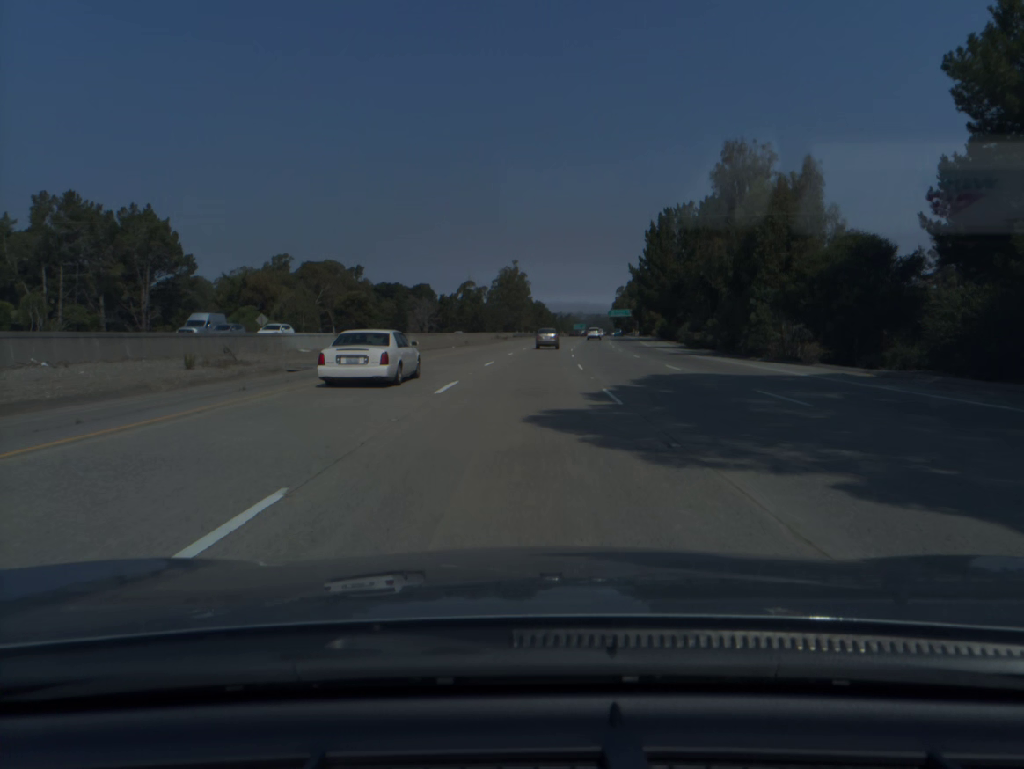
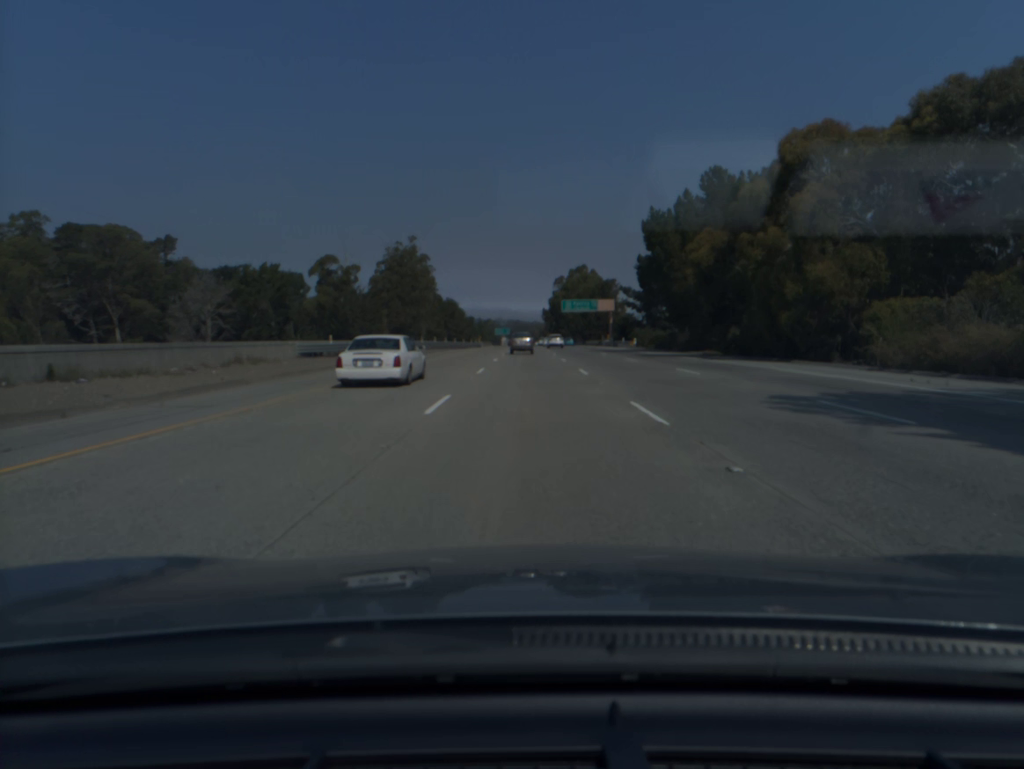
(+5.6, +105.8) m; +6°
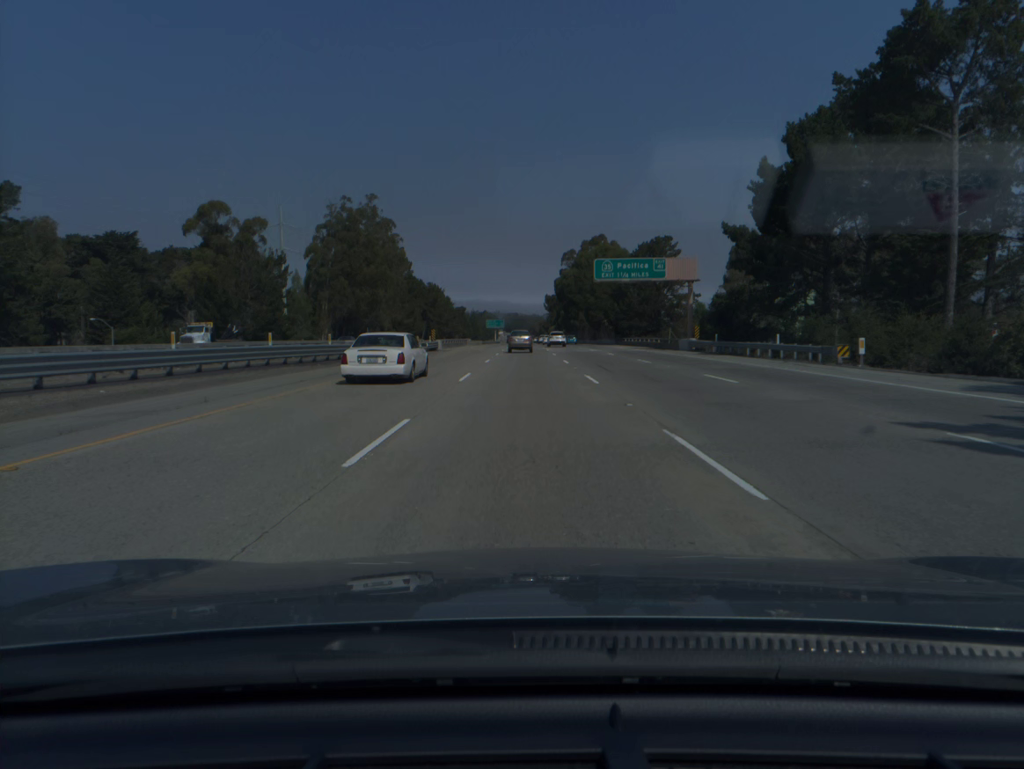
(+0.3, +63.9) m; 0°
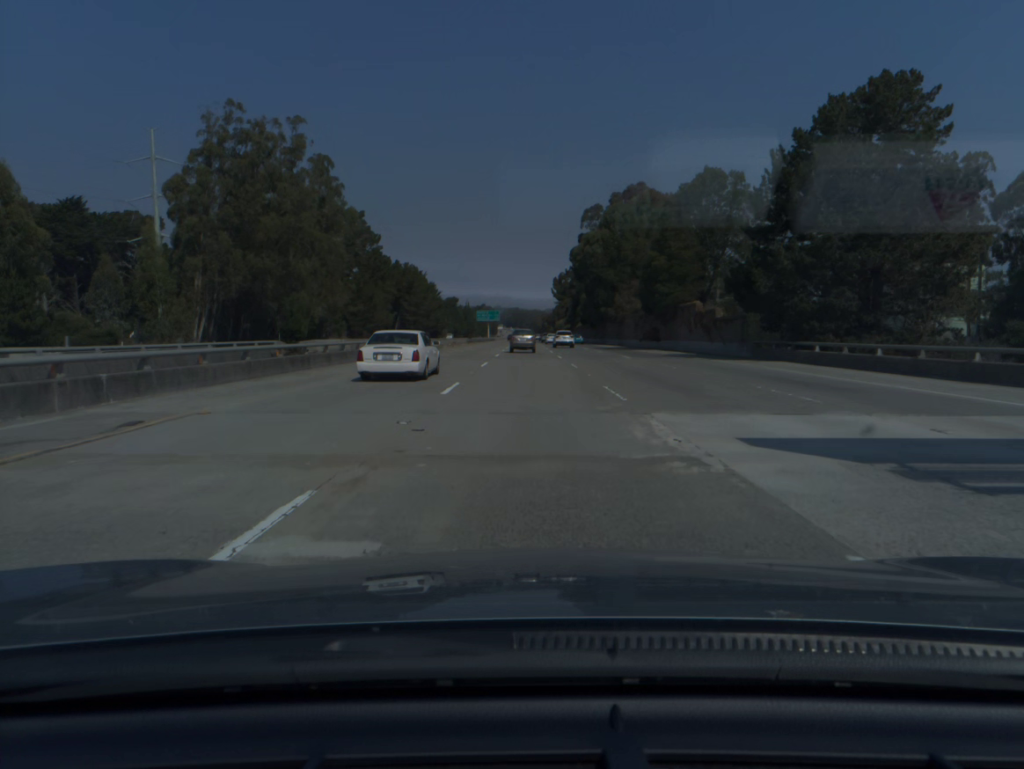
(-0.1, +64.2) m; 0°
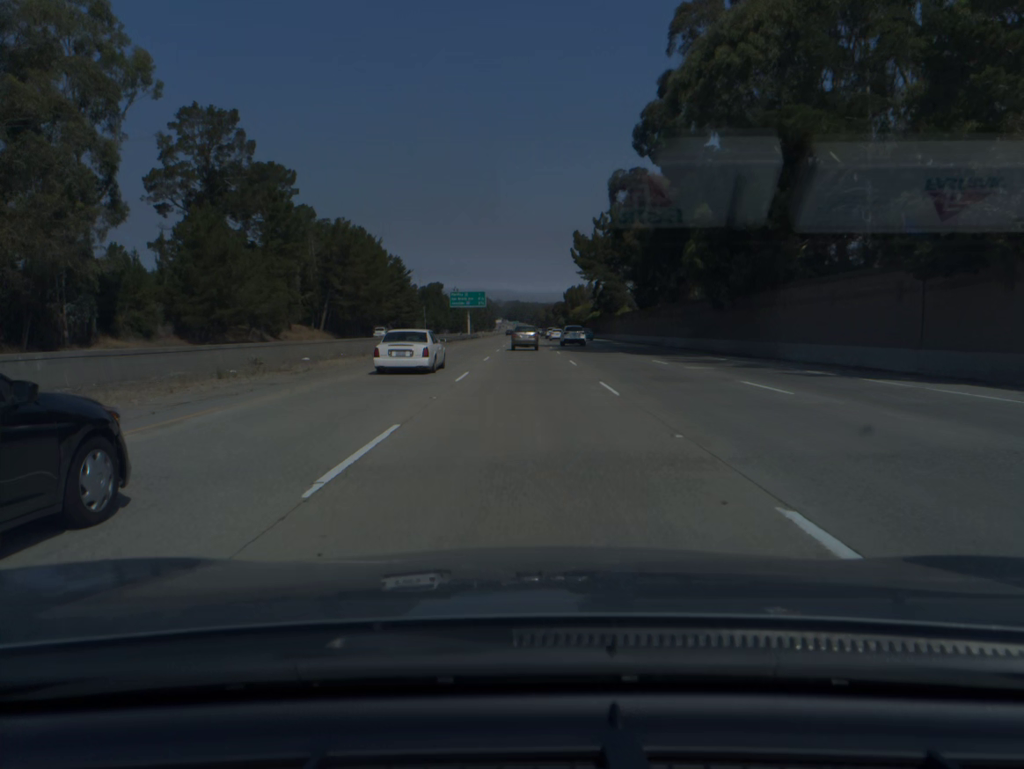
(+0.1, +83.9) m; 0°
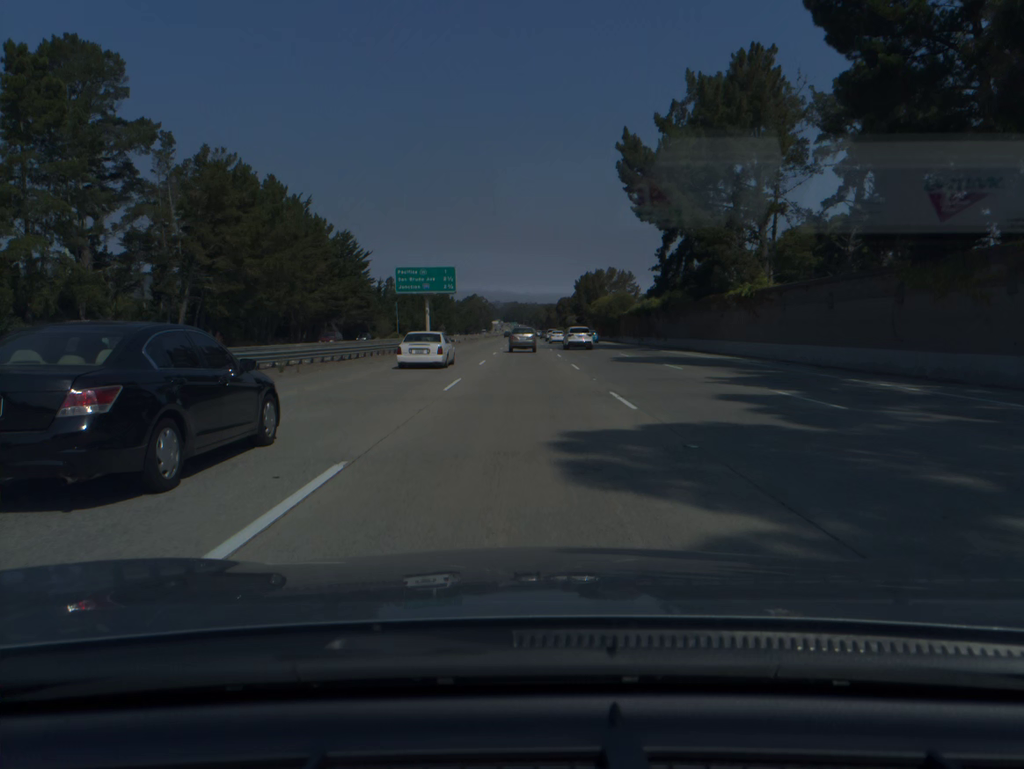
(0.0, +61.3) m; 0°
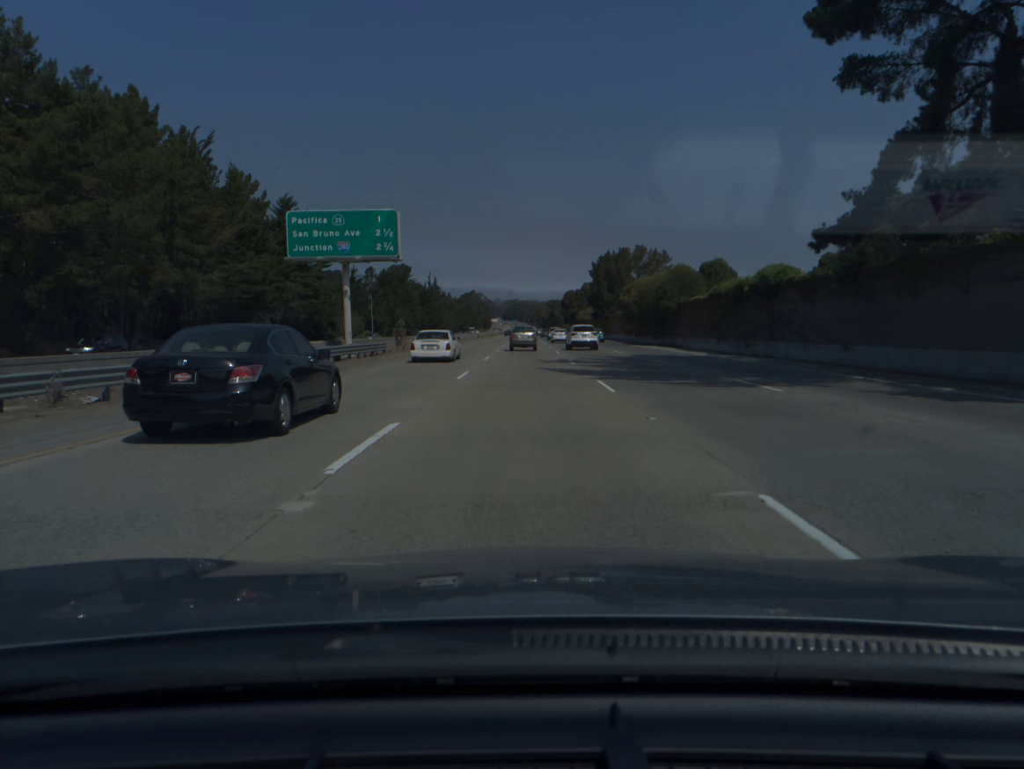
(0.0, +40.4) m; 0°
